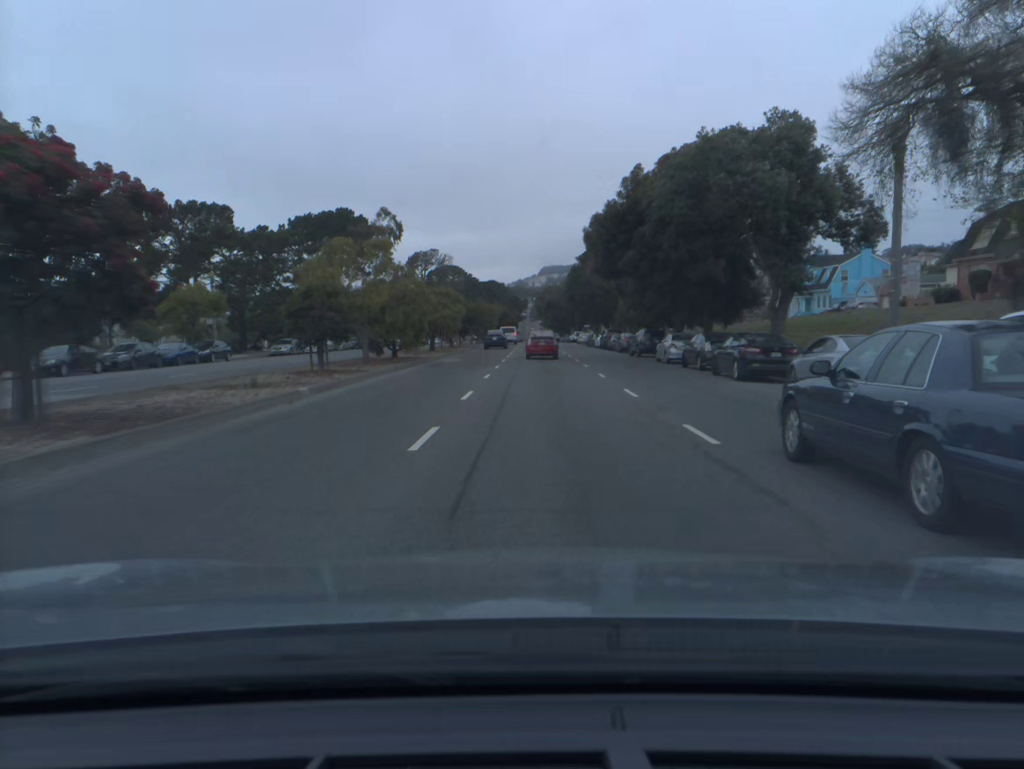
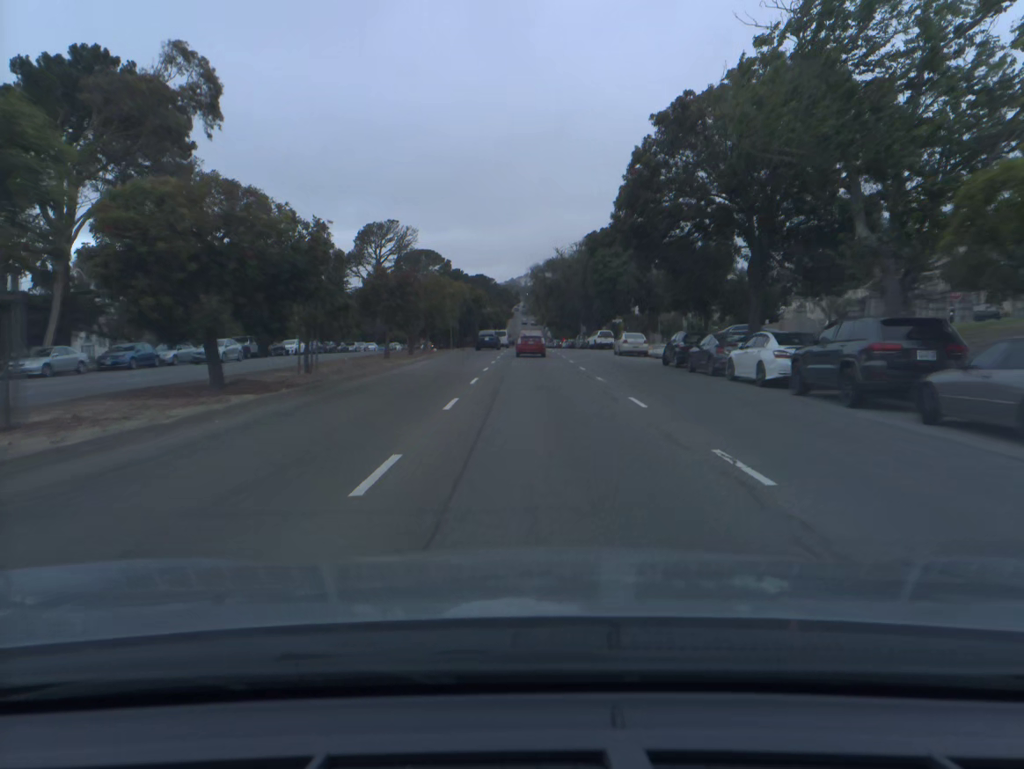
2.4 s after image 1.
(+0.3, +53.4) m; +1°
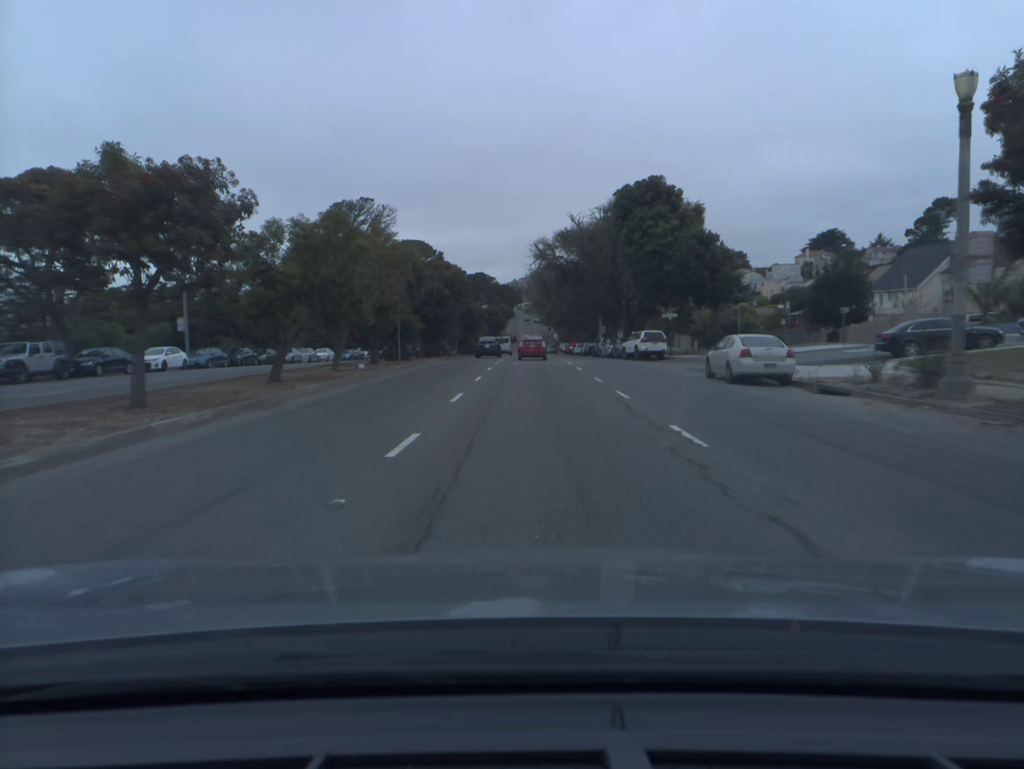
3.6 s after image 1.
(0.0, +27.0) m; 0°
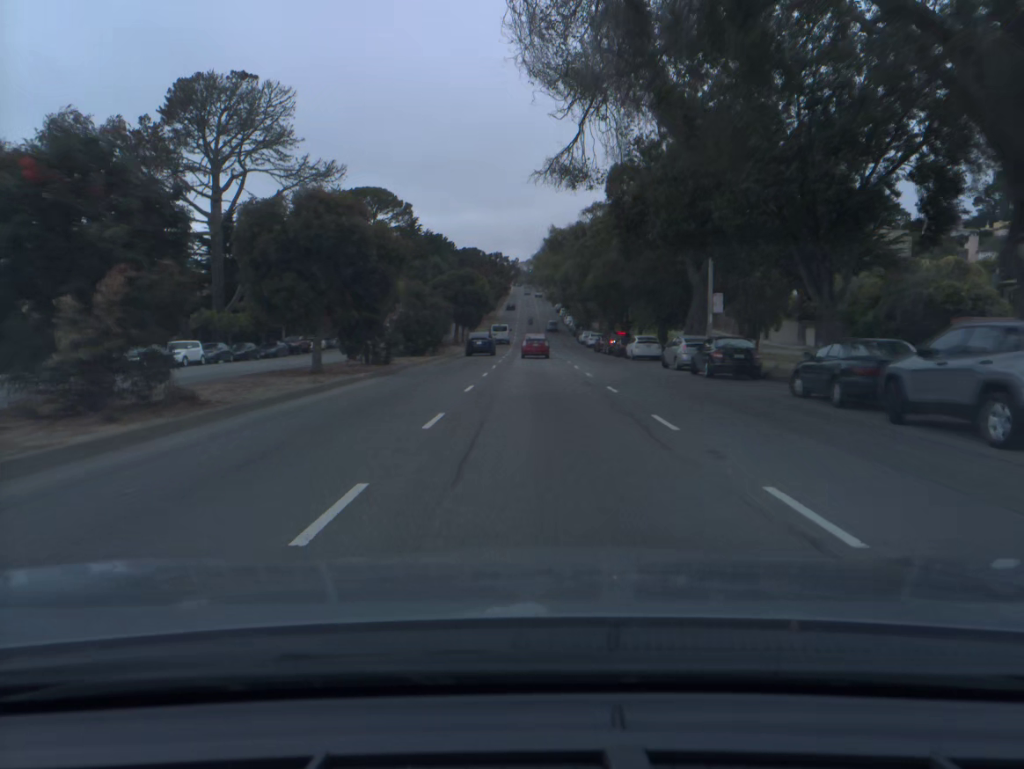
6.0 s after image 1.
(0.0, +55.1) m; 0°
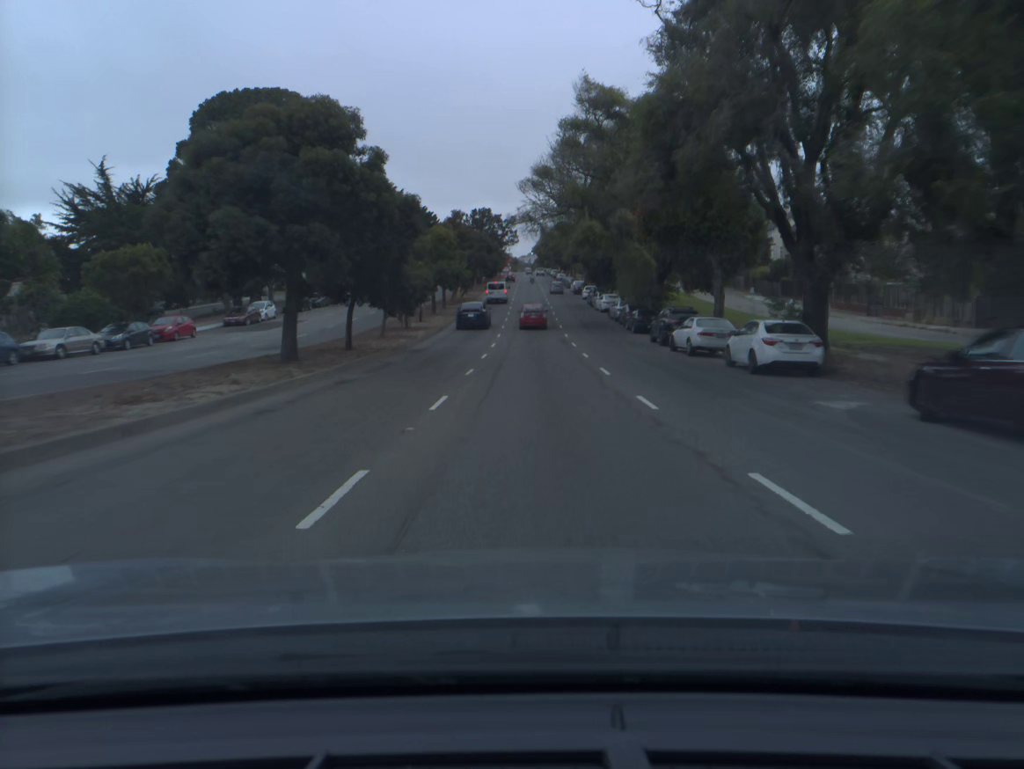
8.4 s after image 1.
(+0.1, +57.0) m; 0°
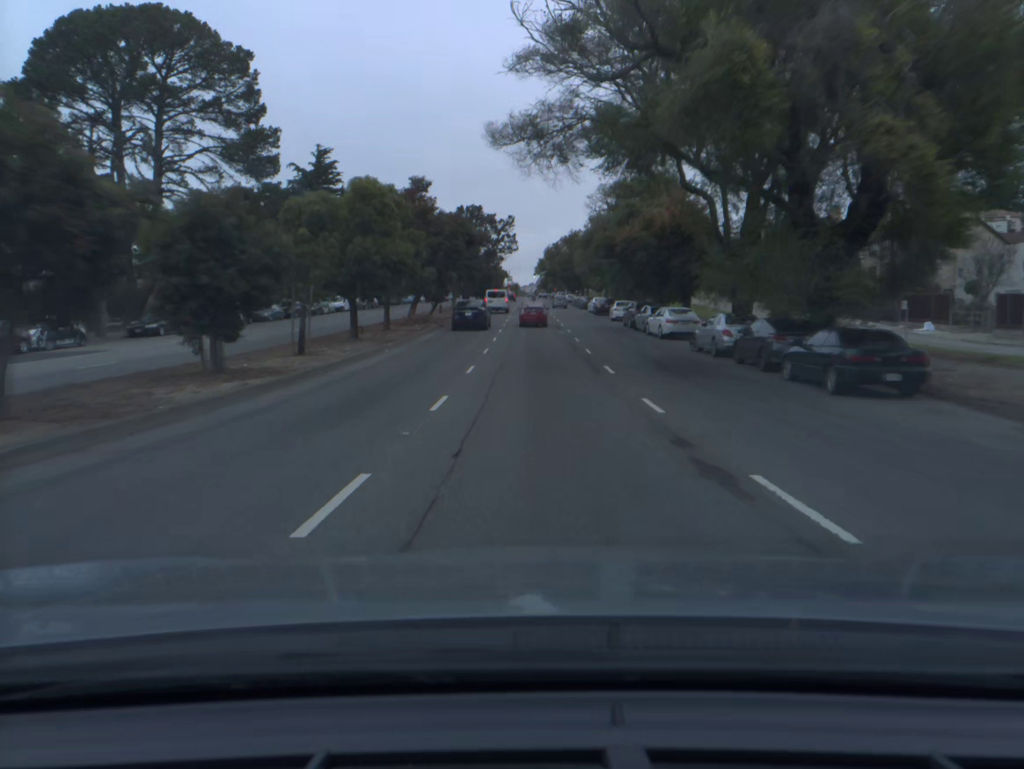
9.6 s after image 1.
(0.0, +29.3) m; 0°
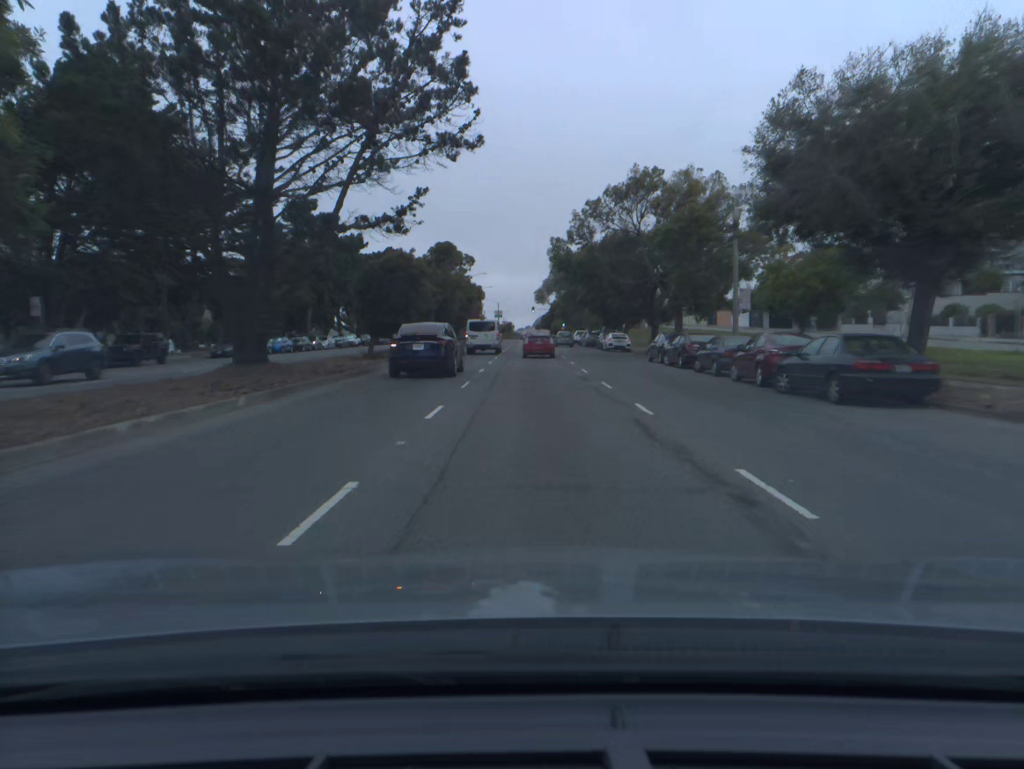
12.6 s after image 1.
(+0.1, +72.4) m; 0°
